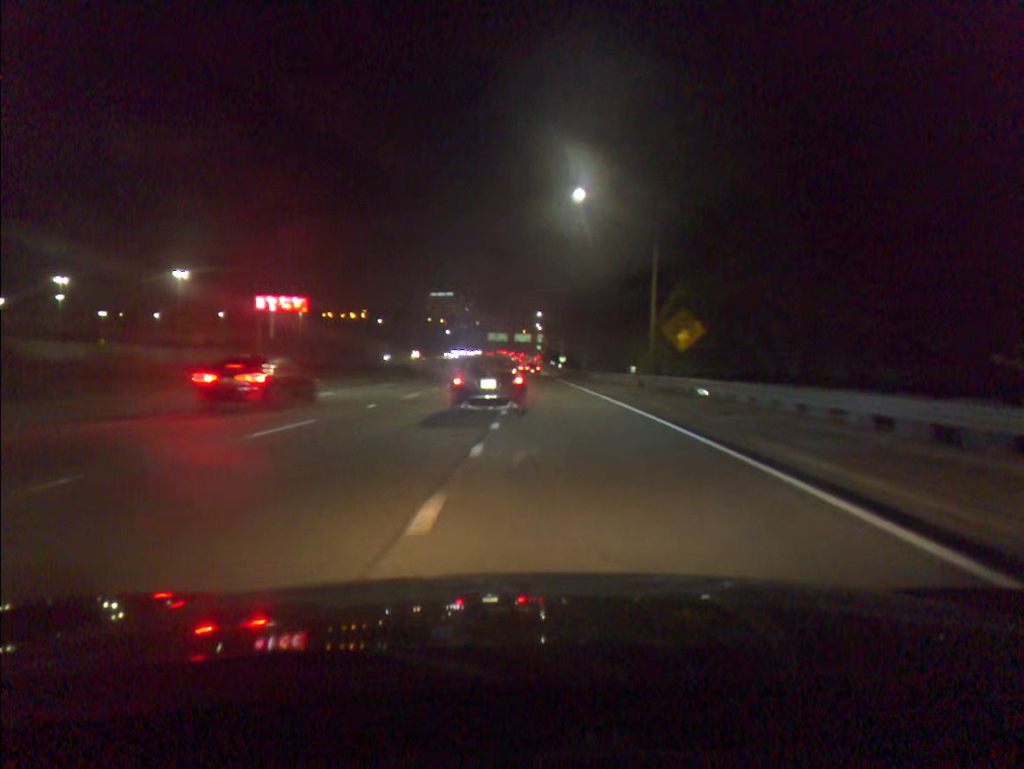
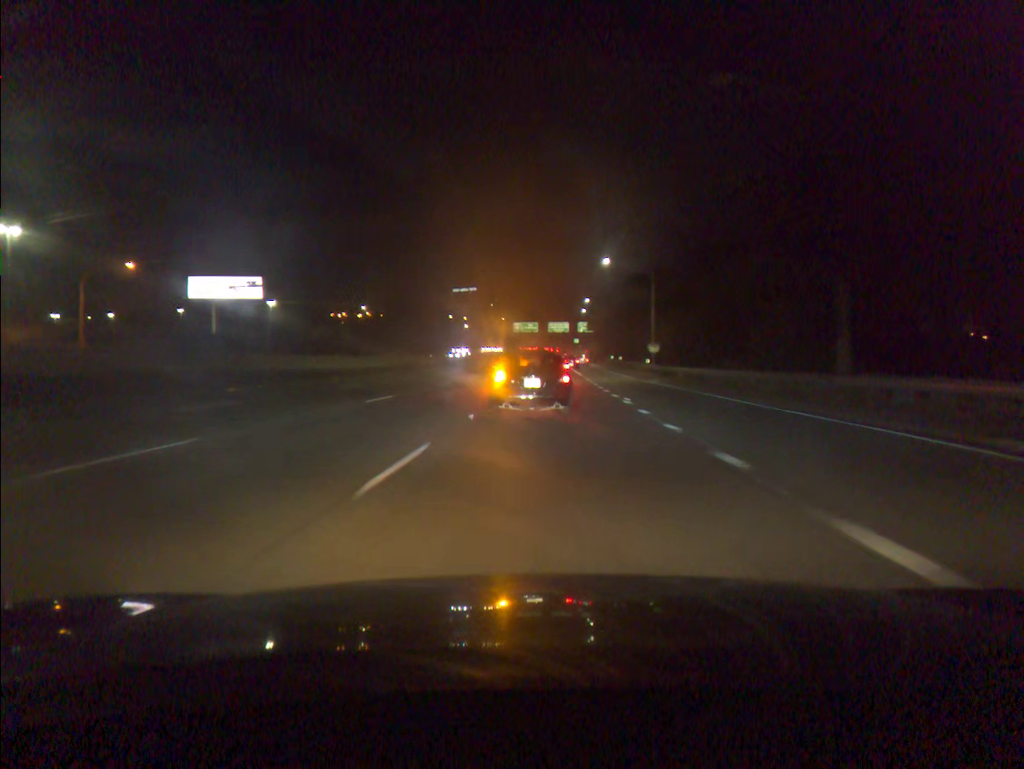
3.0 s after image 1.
(-1.9, +64.1) m; -2°
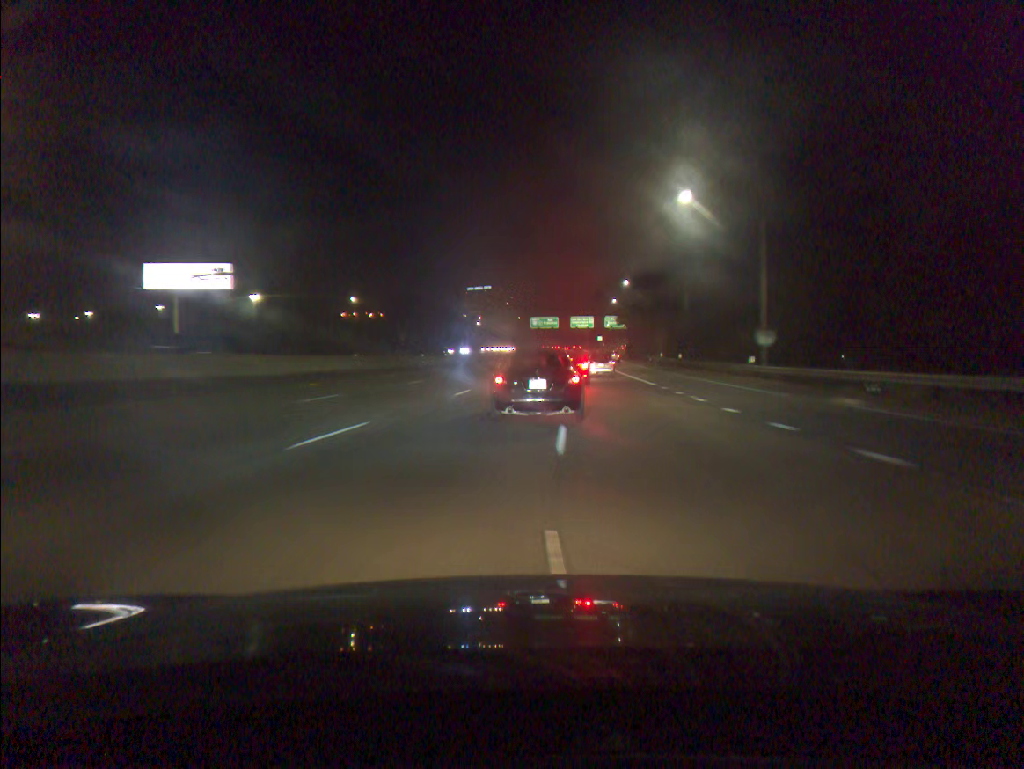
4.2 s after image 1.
(-0.5, +26.5) m; -1°
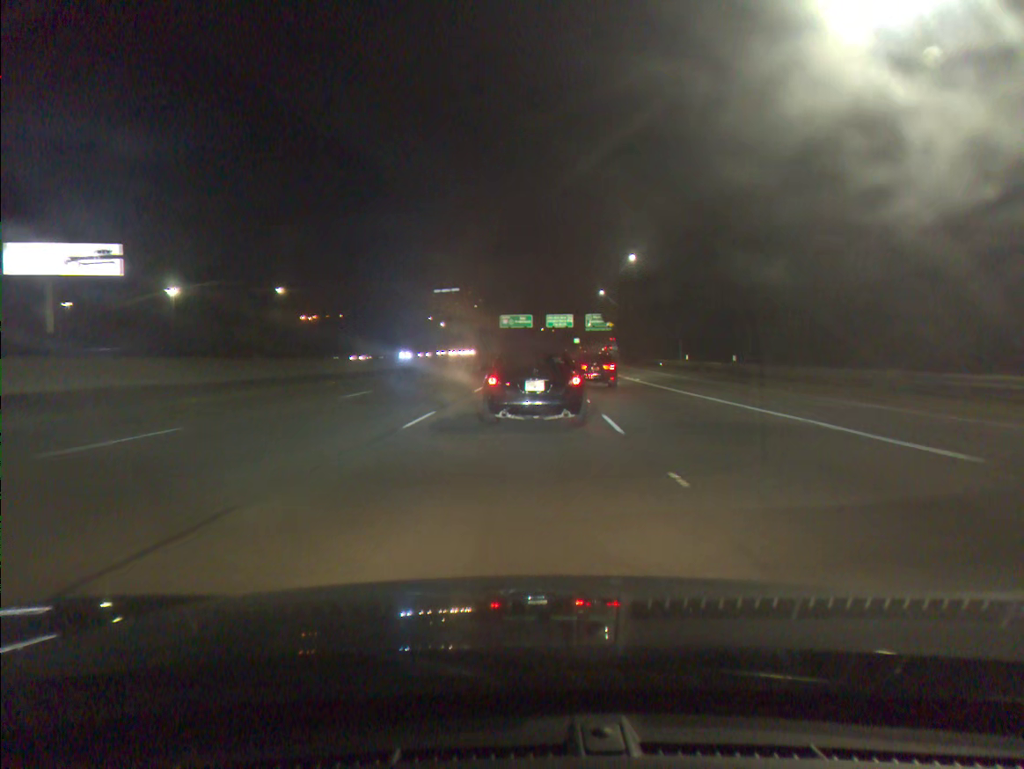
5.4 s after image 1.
(+0.3, +26.5) m; +2°
